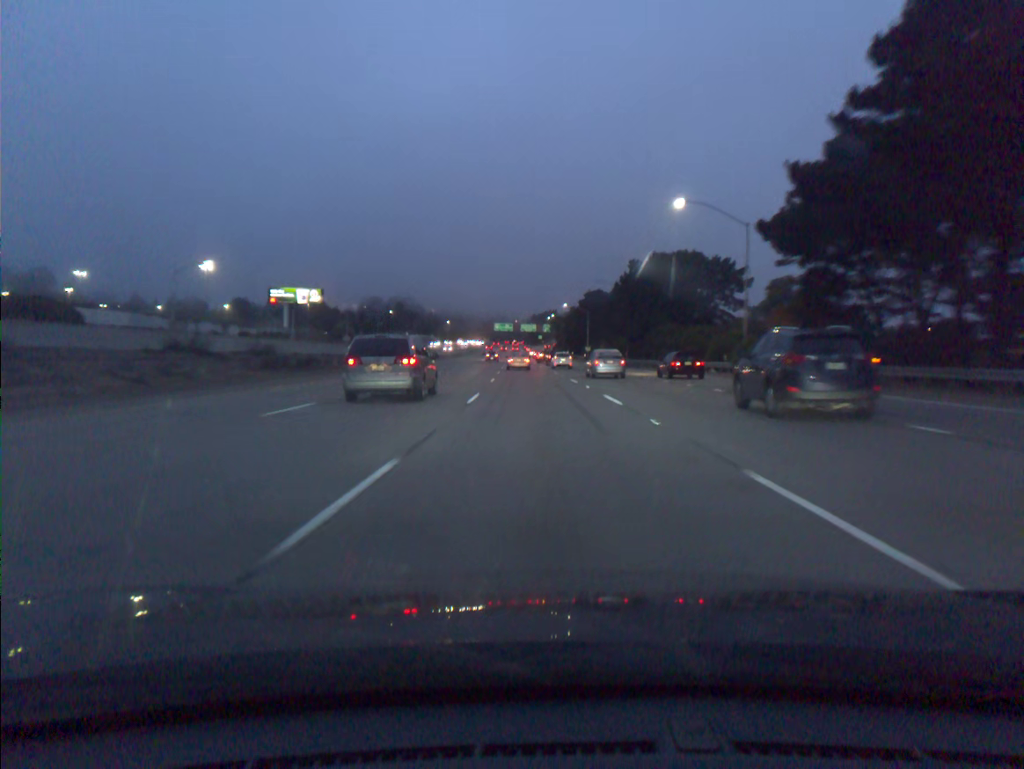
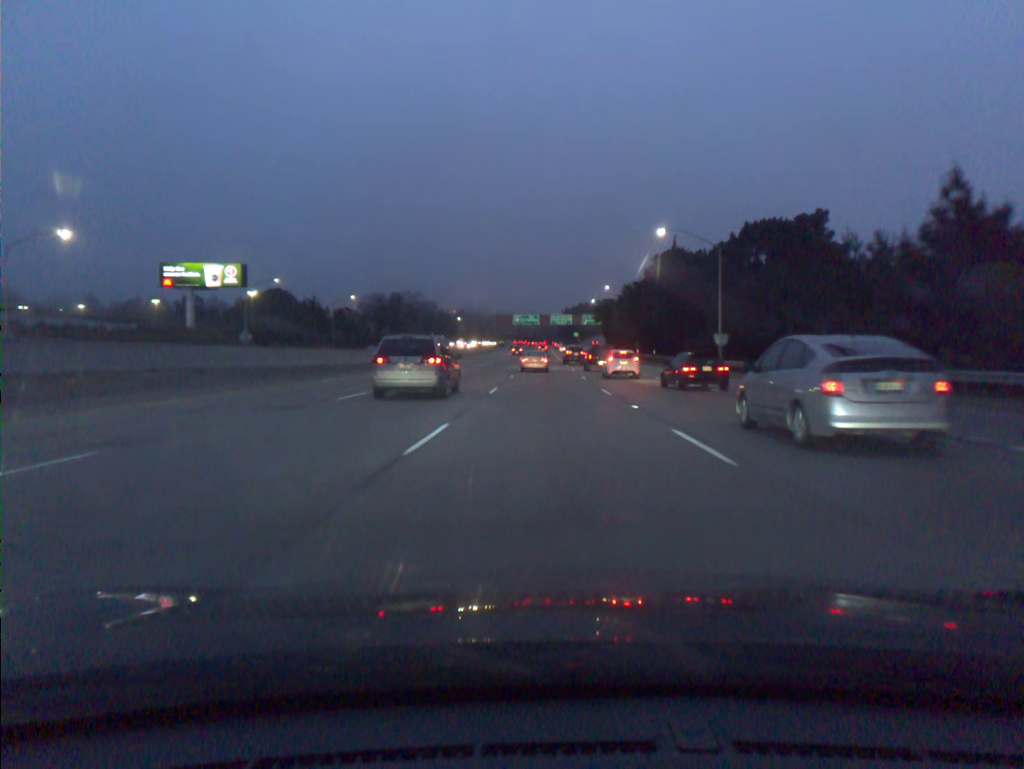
(-2.1, +83.0) m; -2°
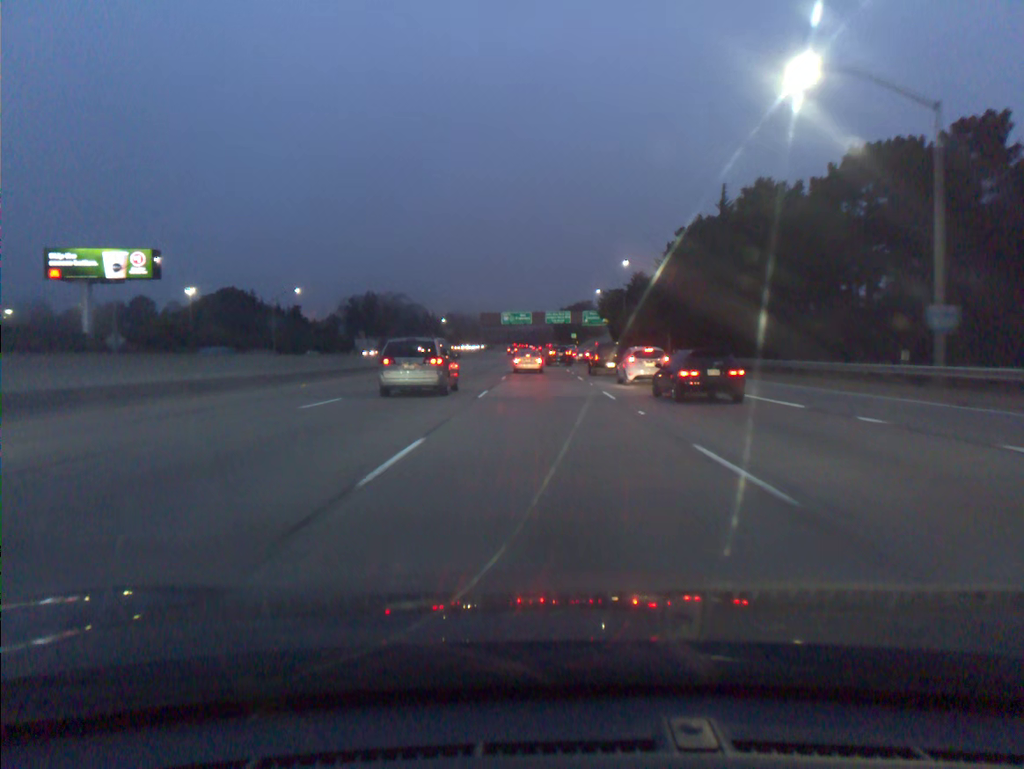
(+0.1, +31.7) m; 0°
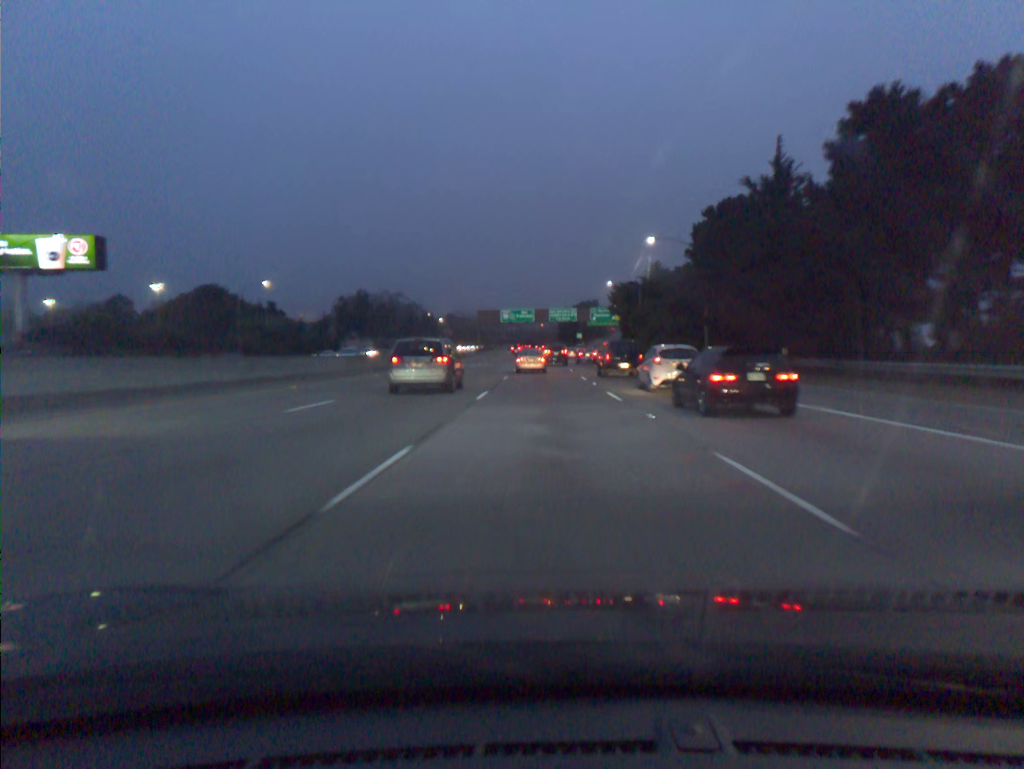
(0.0, +15.7) m; 0°
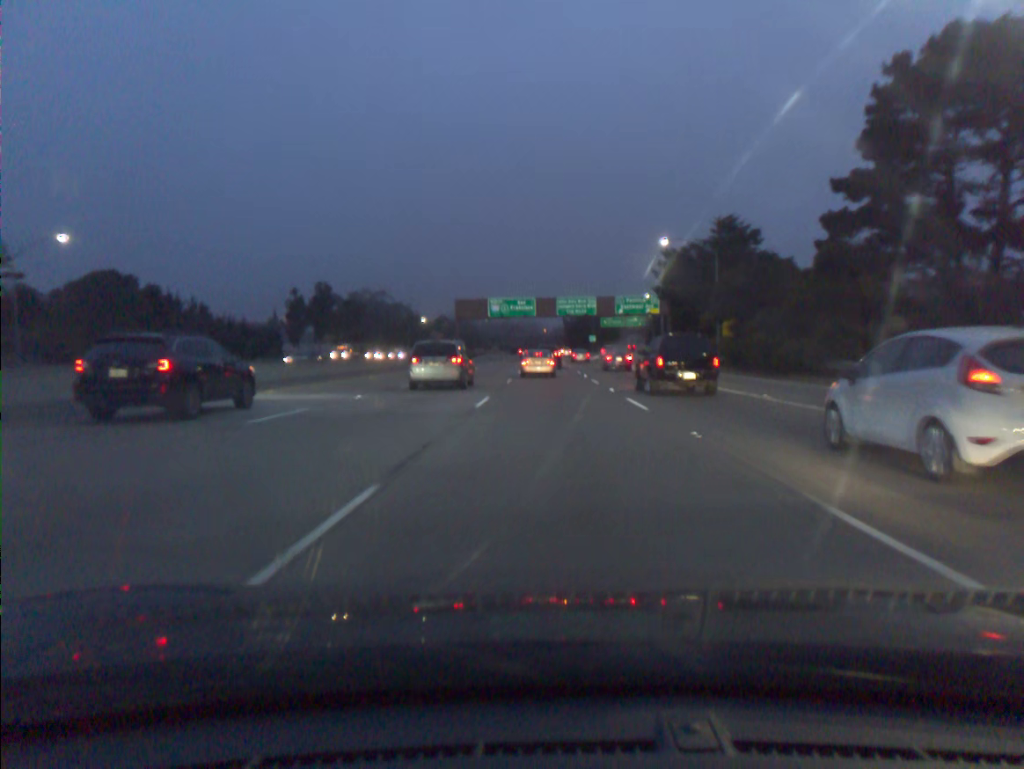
(-0.2, +46.8) m; 0°
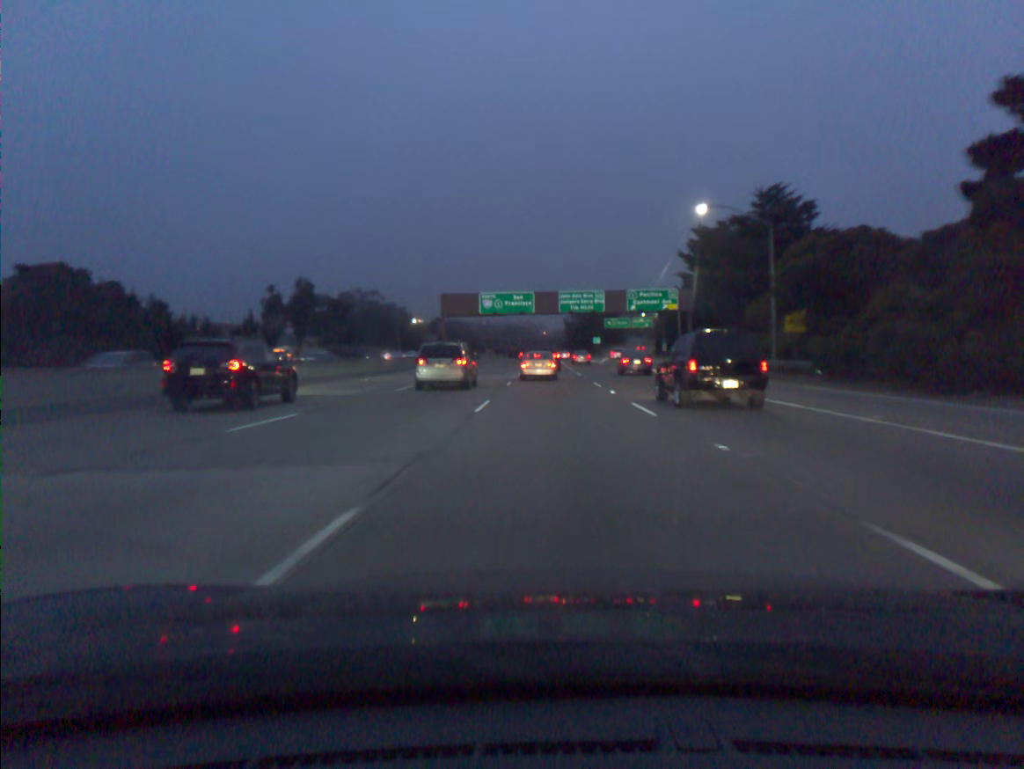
(0.0, +15.6) m; 0°
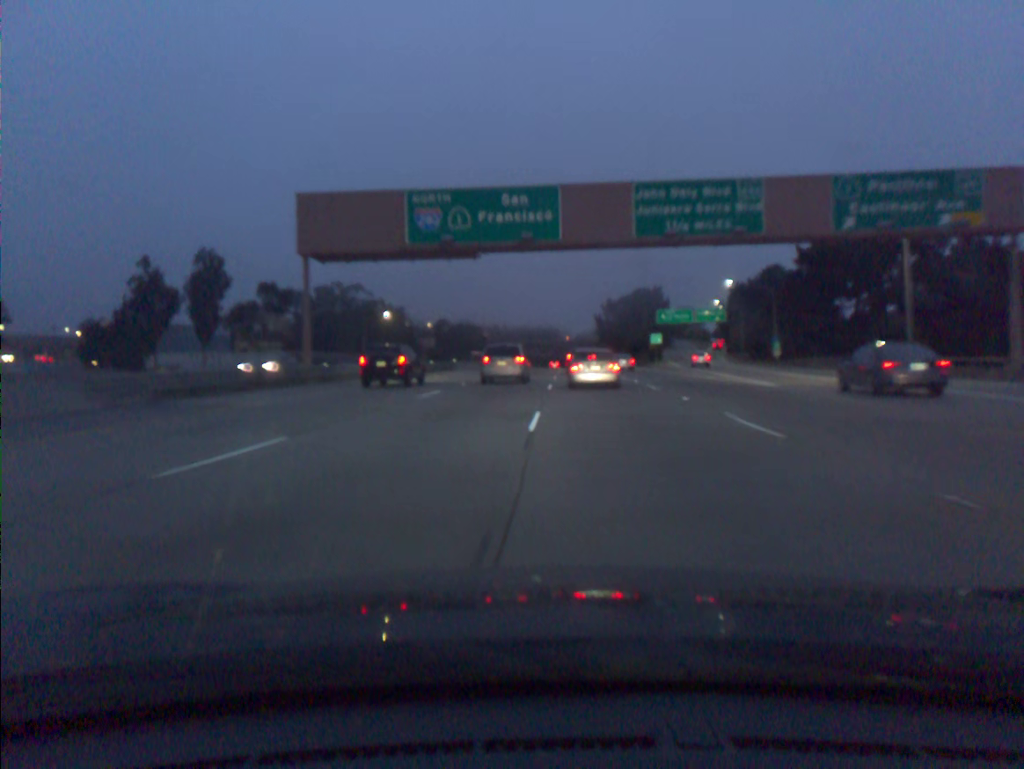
(-0.7, +62.9) m; -2°
